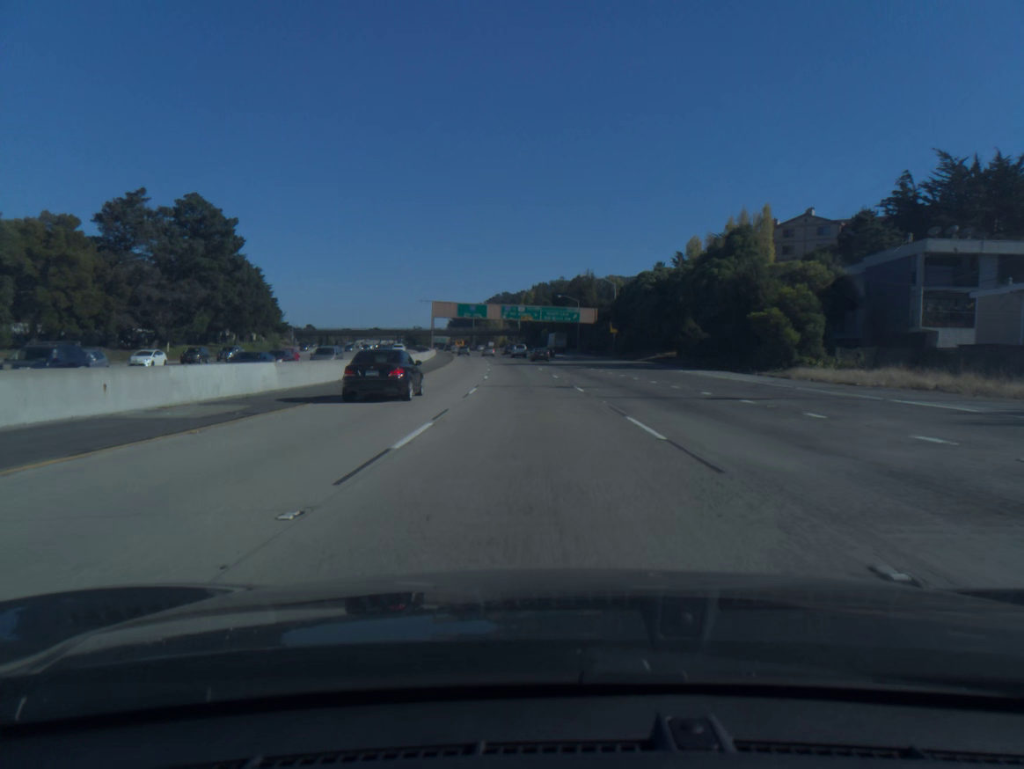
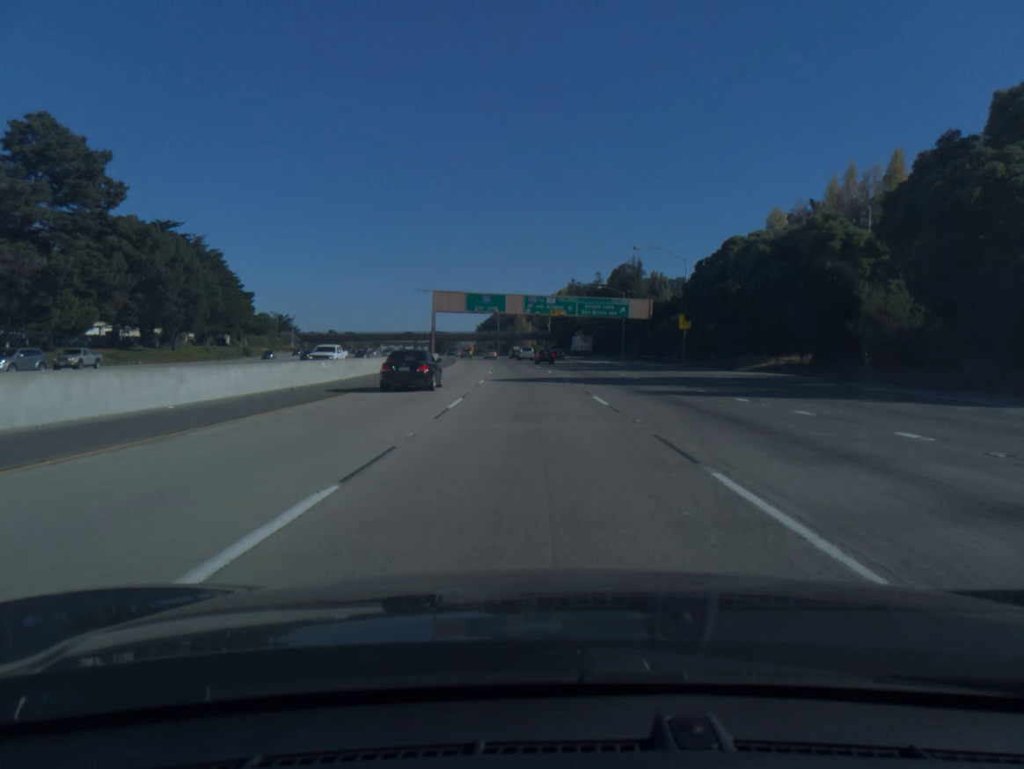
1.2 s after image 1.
(-0.7, +35.4) m; -2°
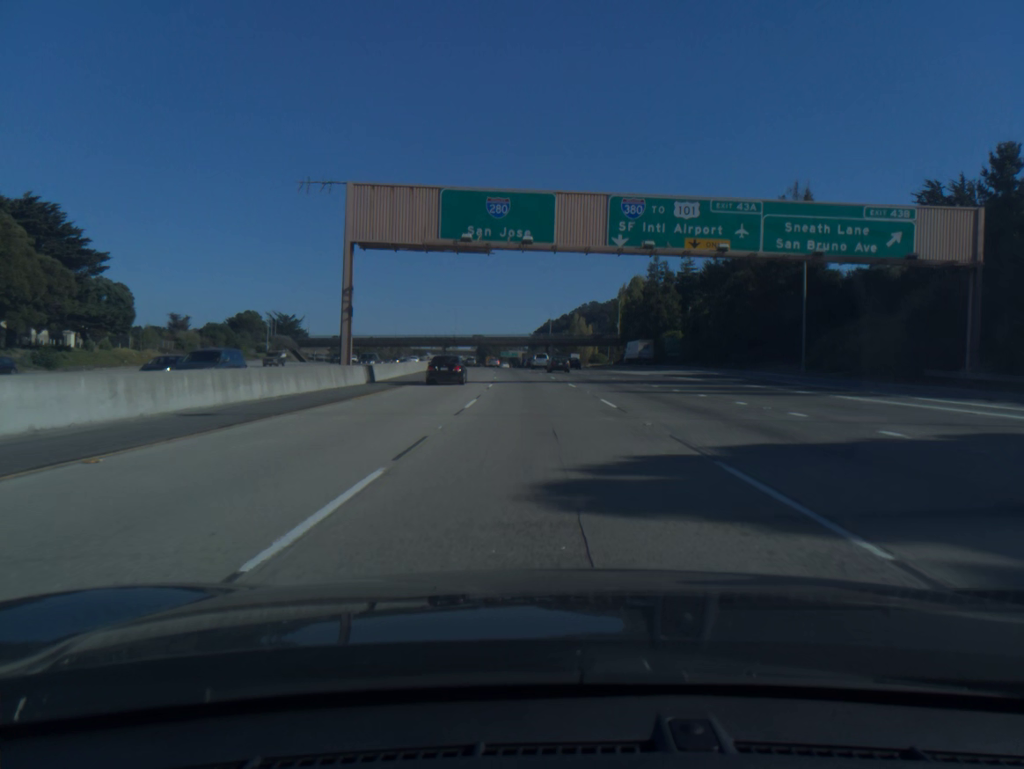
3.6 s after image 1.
(-2.7, +70.4) m; -4°
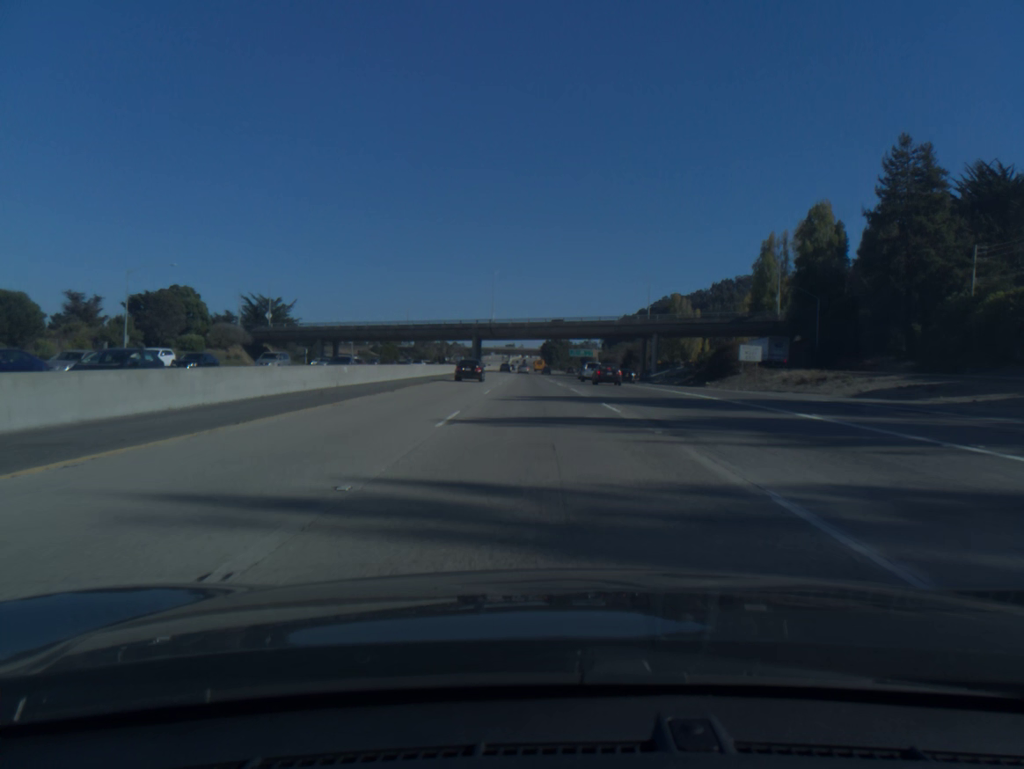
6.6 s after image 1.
(-3.6, +88.2) m; -5°
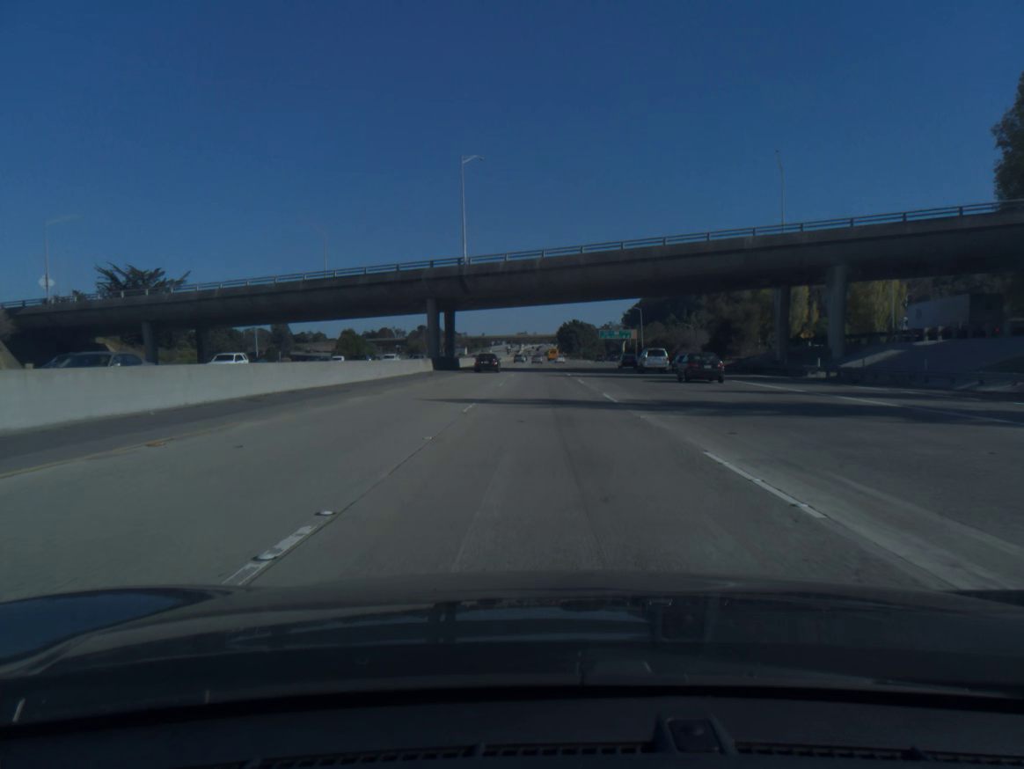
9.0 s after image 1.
(-1.3, +71.5) m; -1°
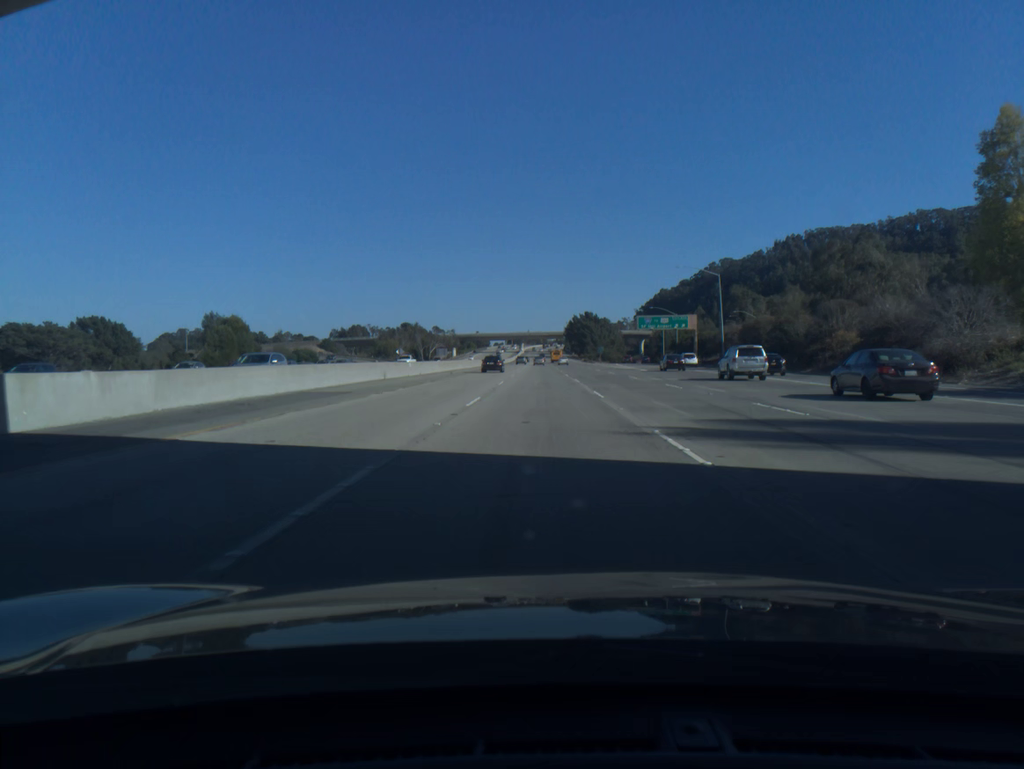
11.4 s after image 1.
(+0.1, +71.8) m; 0°
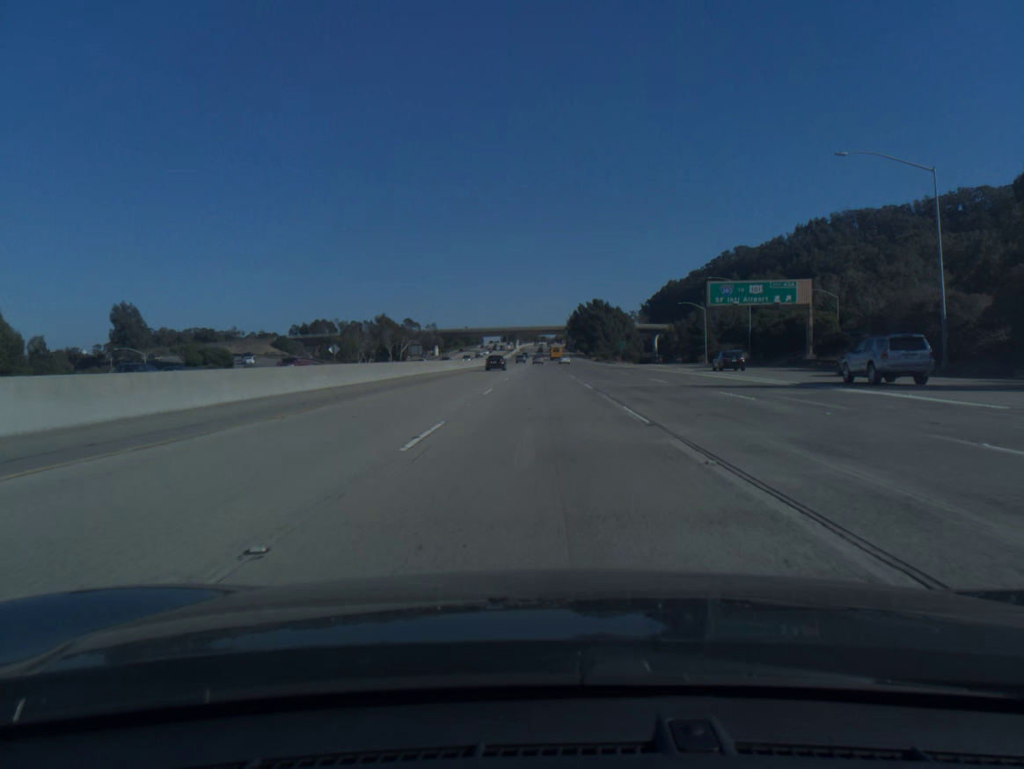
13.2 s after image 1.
(0.0, +53.7) m; 0°
